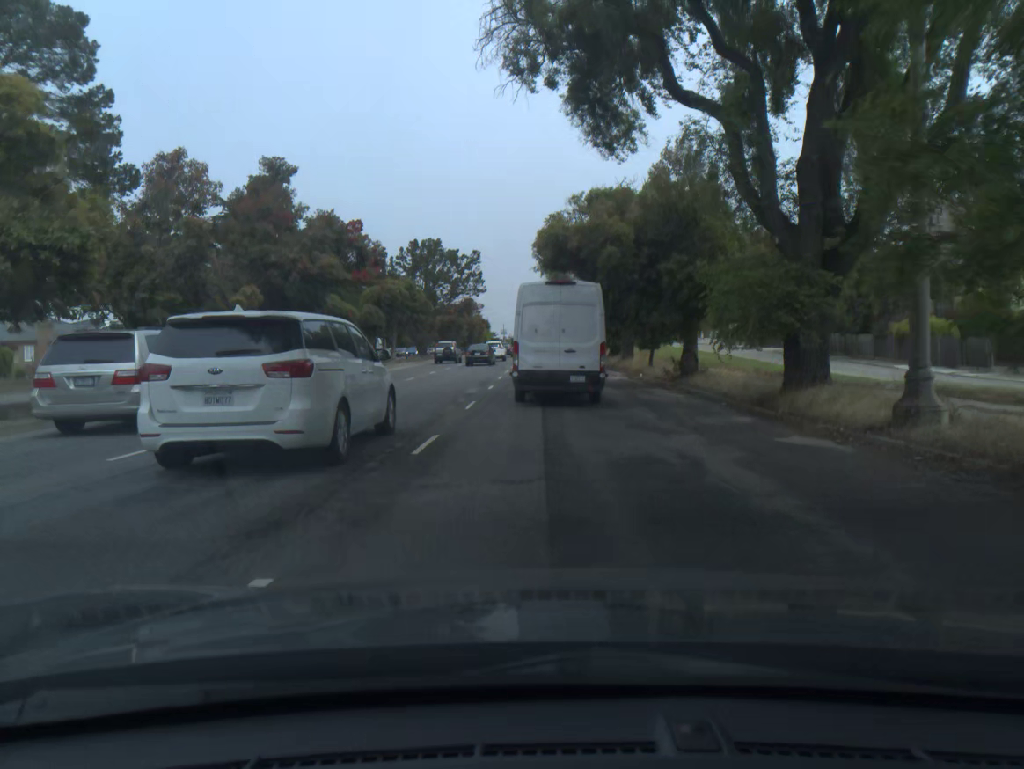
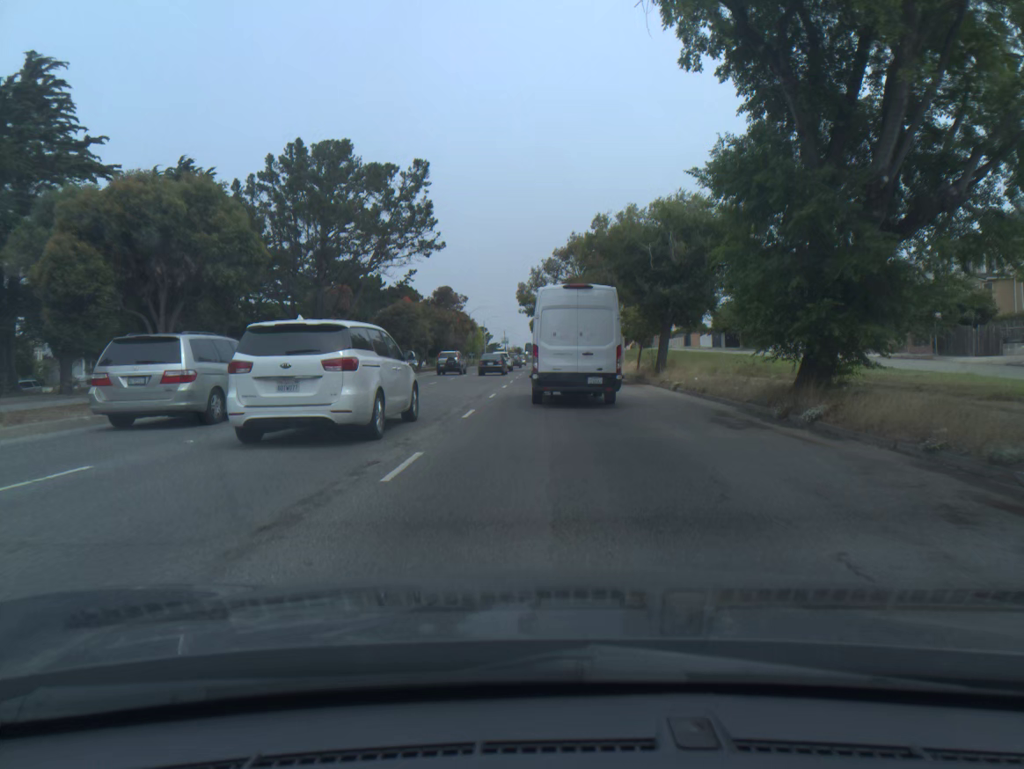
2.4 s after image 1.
(0.0, +38.4) m; 0°
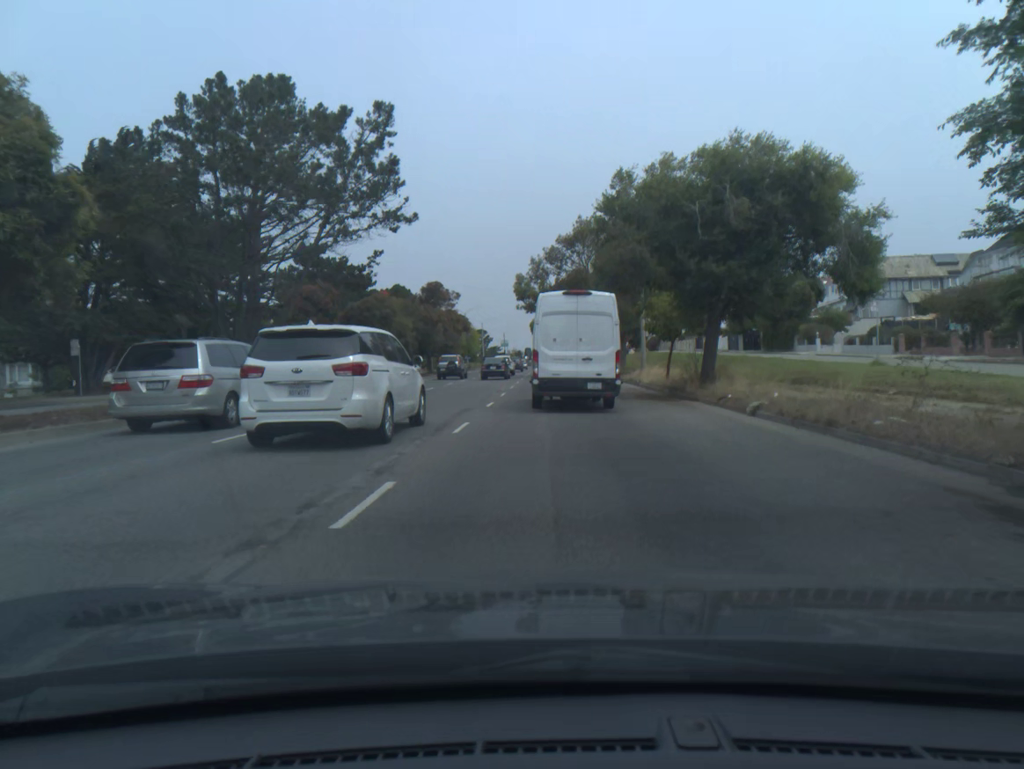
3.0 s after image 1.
(0.0, +9.4) m; 0°
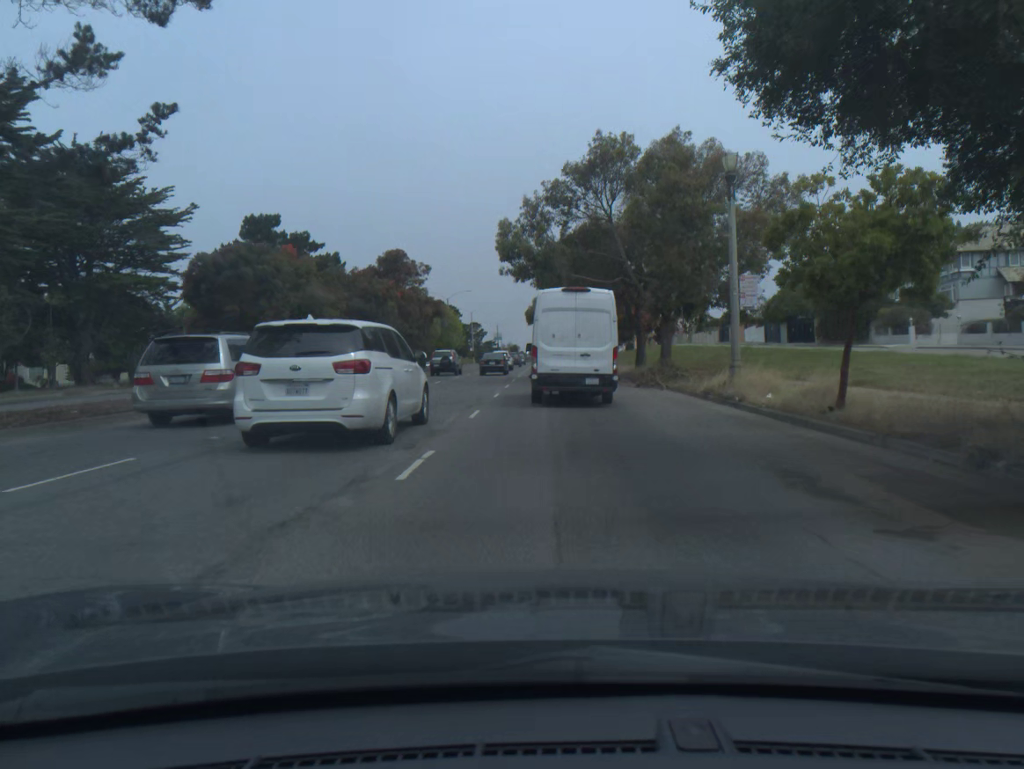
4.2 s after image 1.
(0.0, +18.9) m; 0°
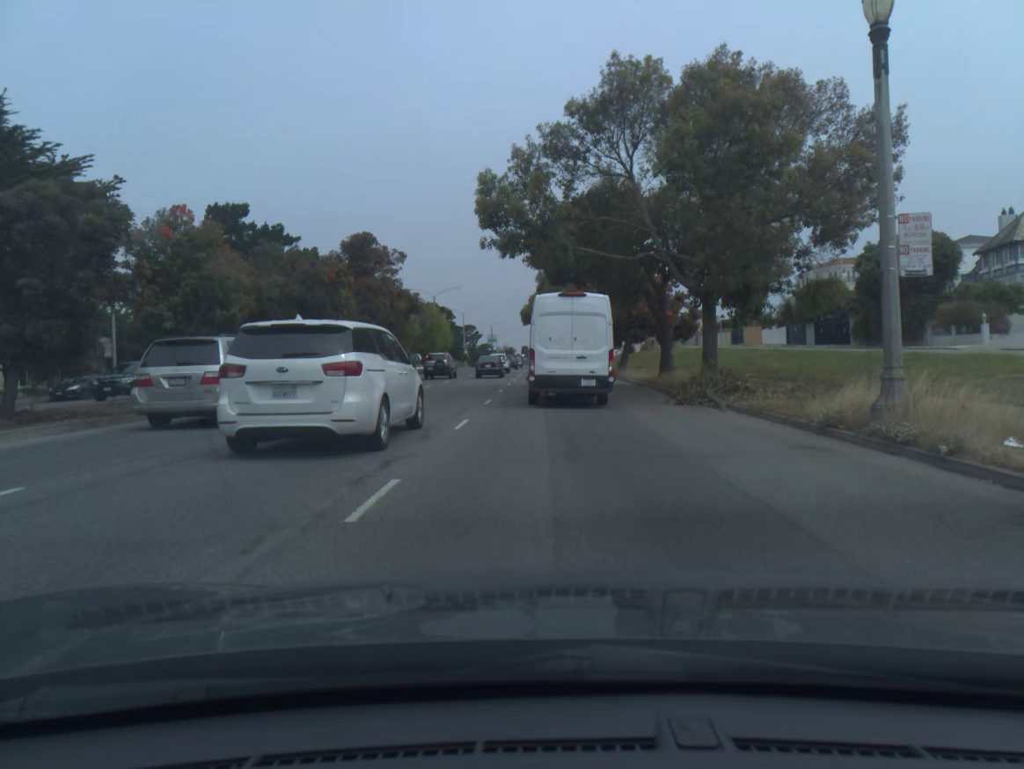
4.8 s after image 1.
(0.0, +9.5) m; 0°
